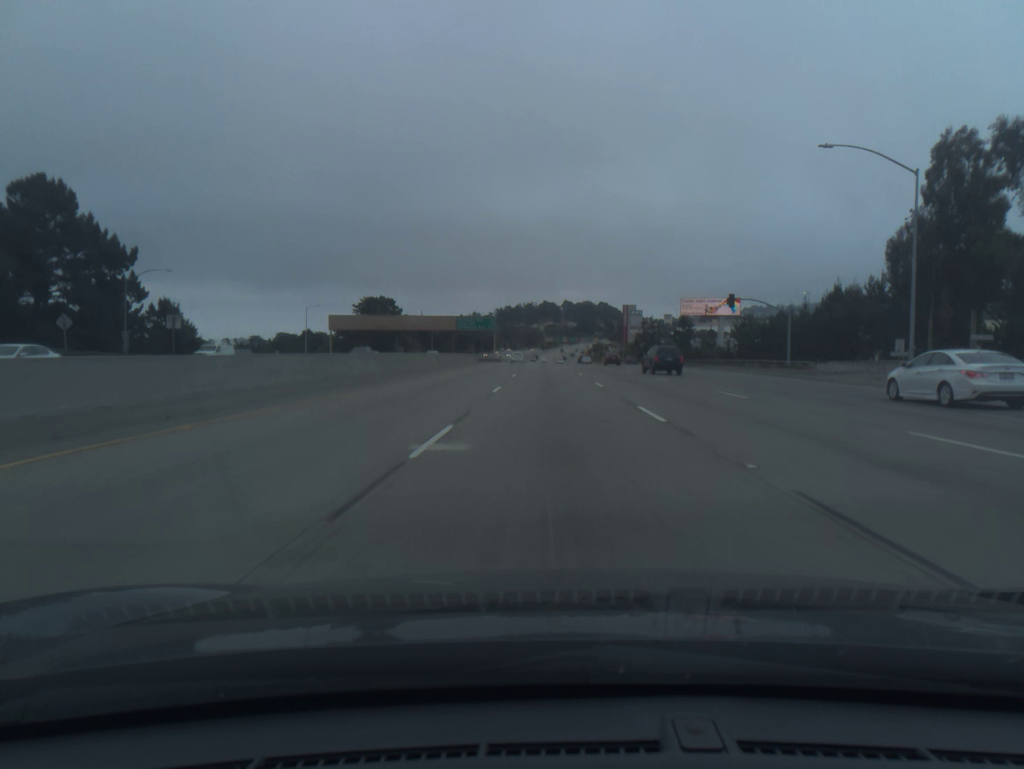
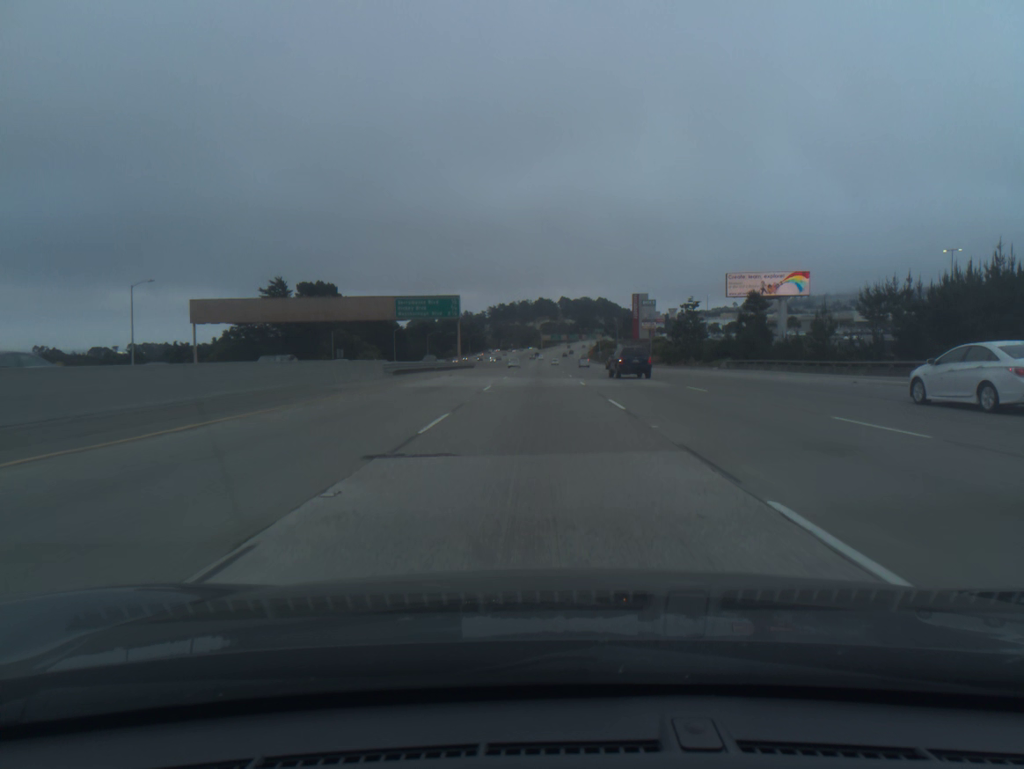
(+0.3, +55.4) m; 0°
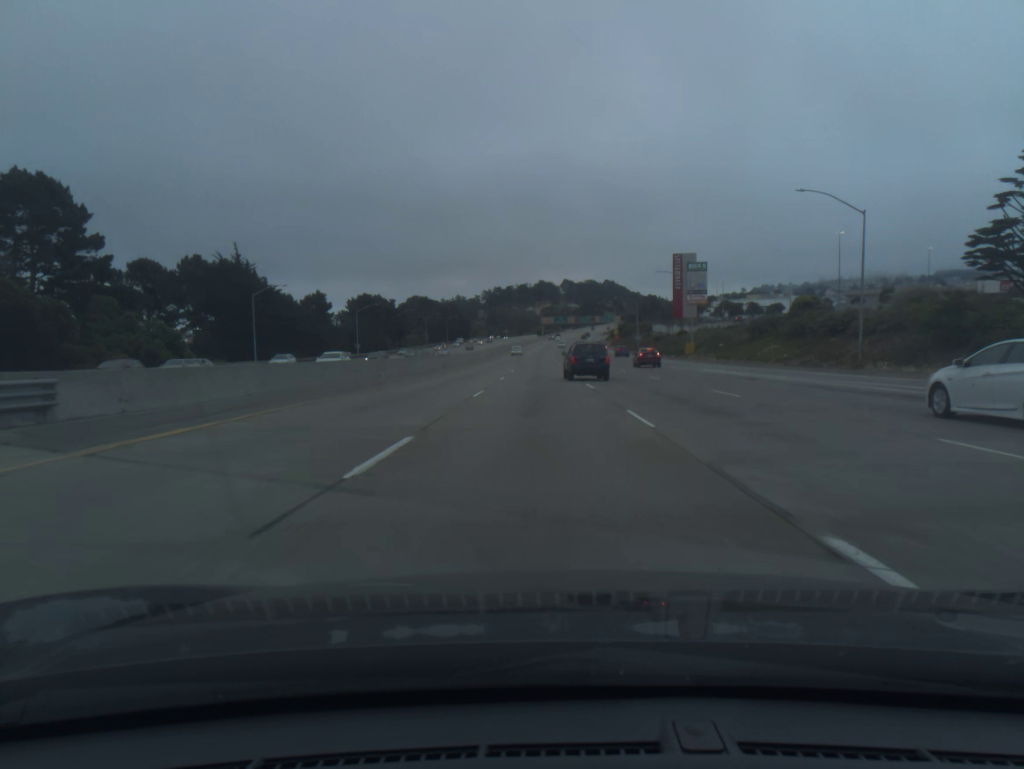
(-0.3, +92.1) m; 0°
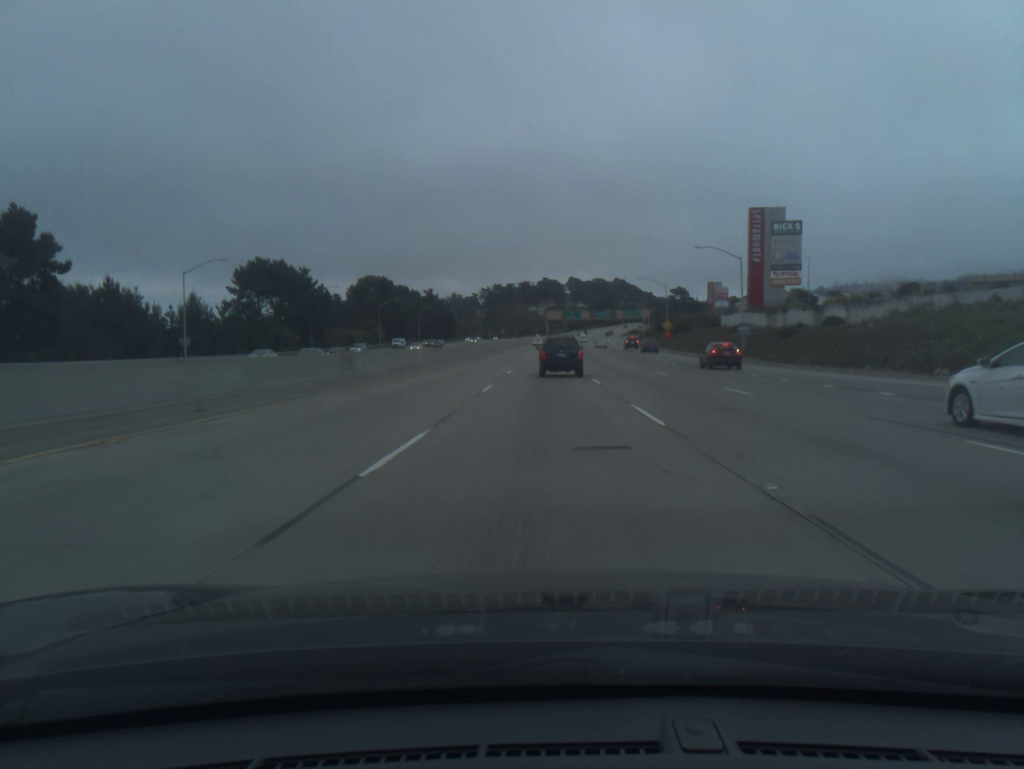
(-0.4, +73.4) m; 0°
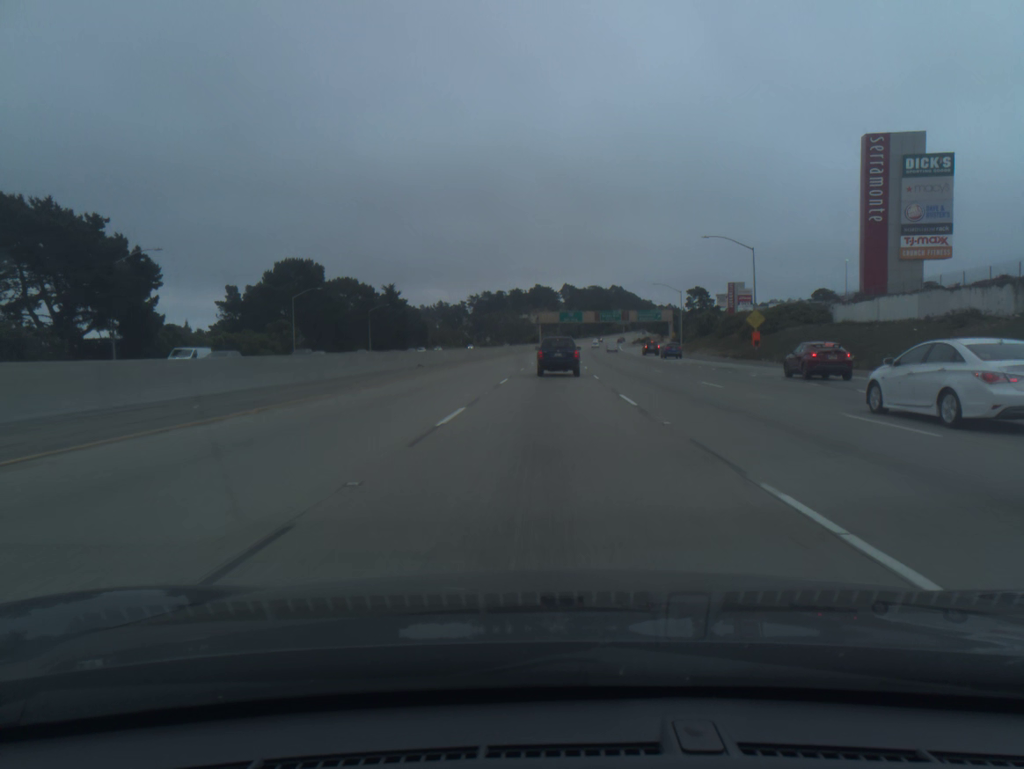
(+0.2, +53.7) m; +1°
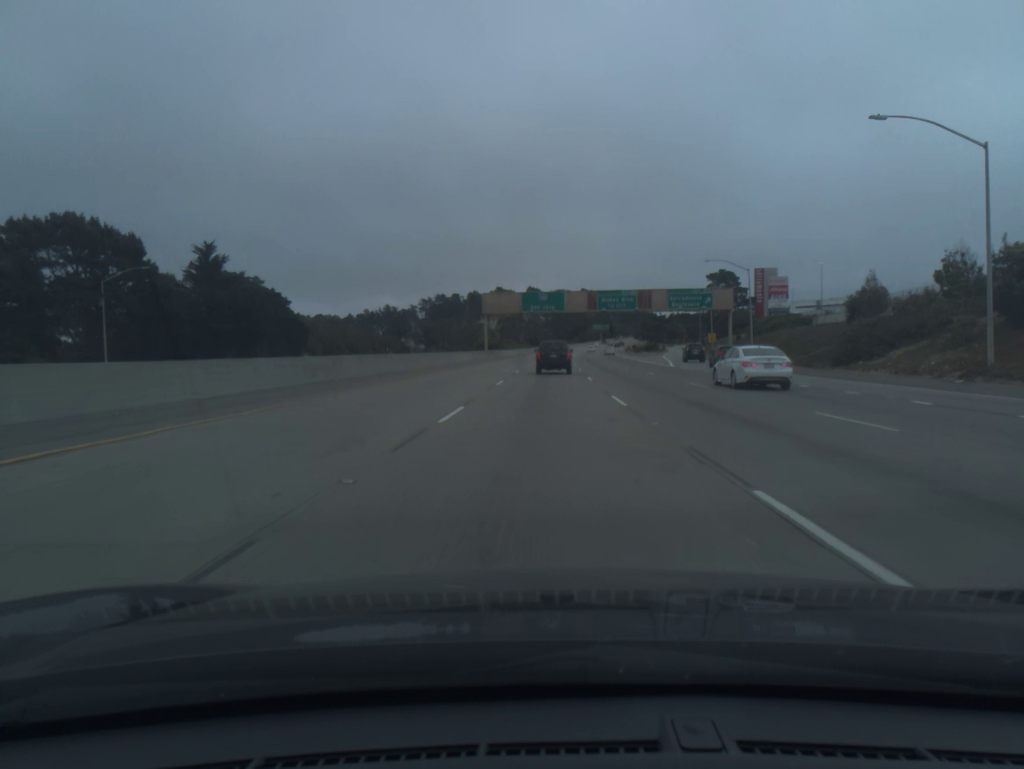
(+2.1, +87.3) m; +3°
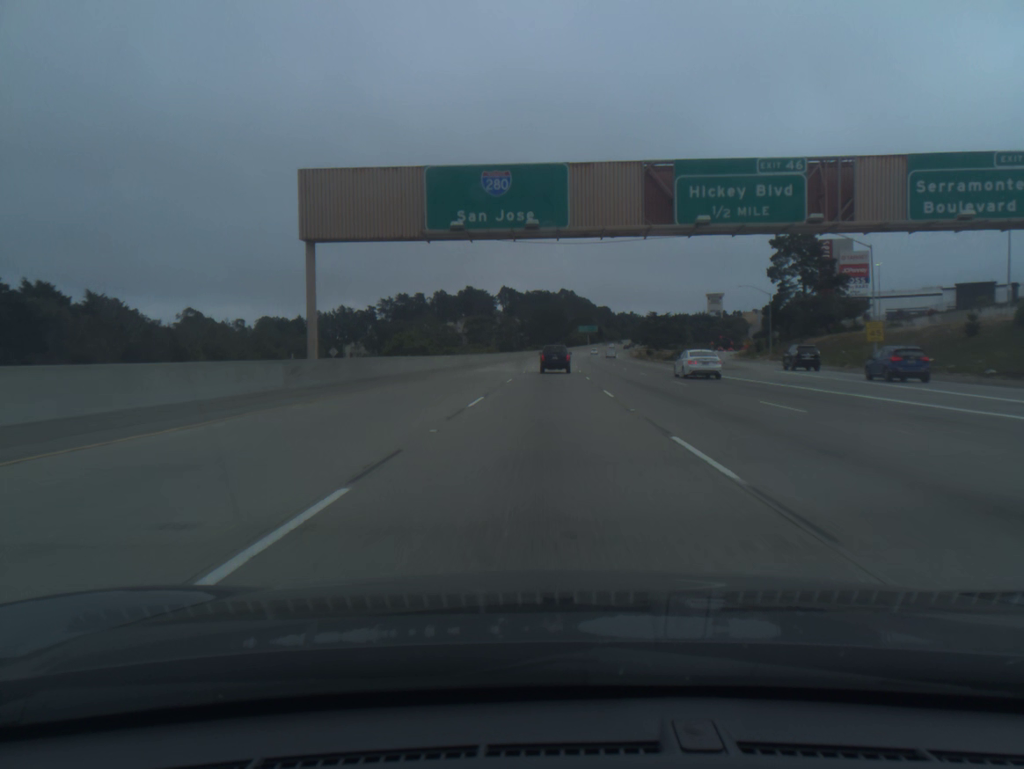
(+0.8, +68.6) m; +2°
